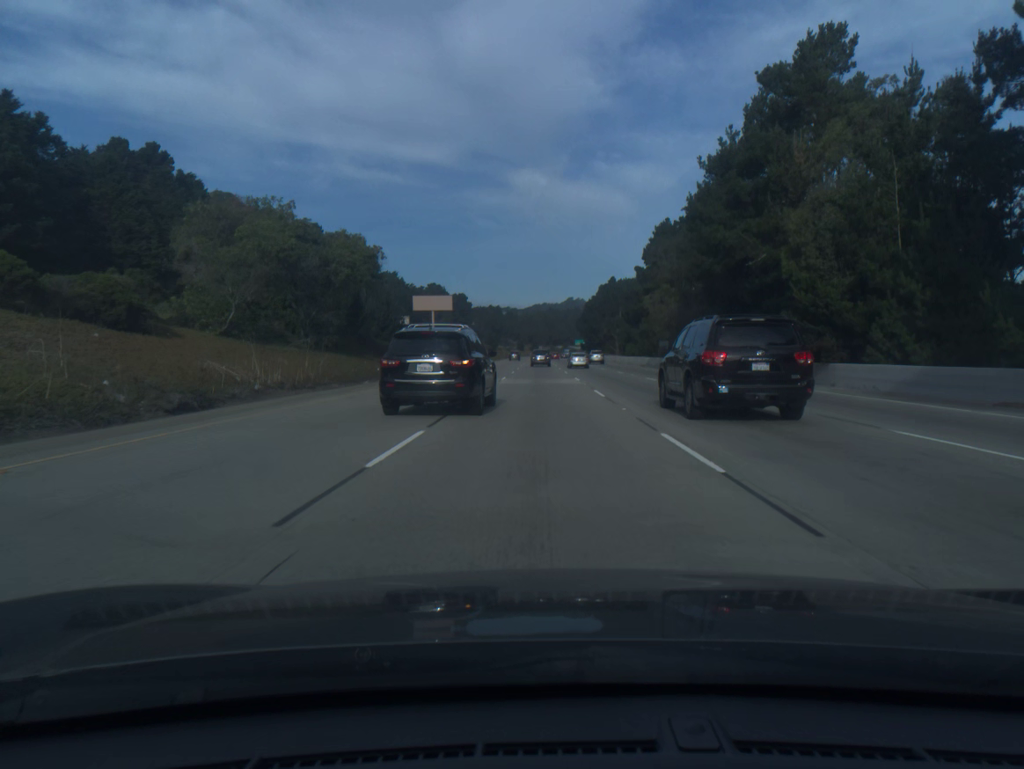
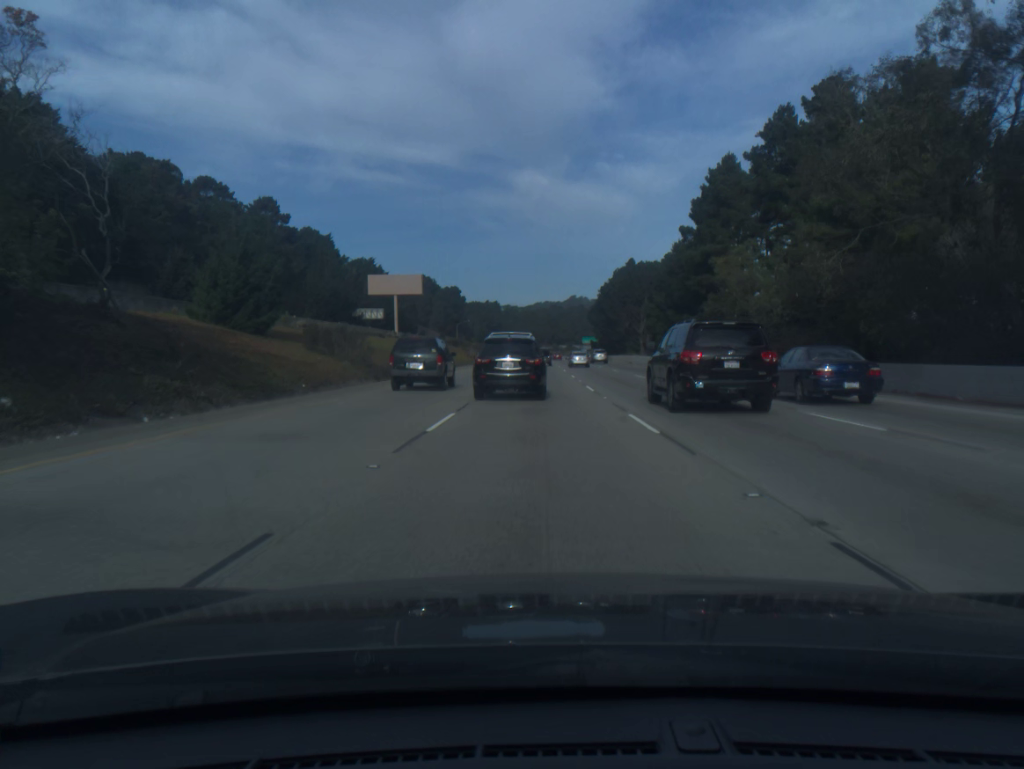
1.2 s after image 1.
(-0.1, +39.4) m; 0°
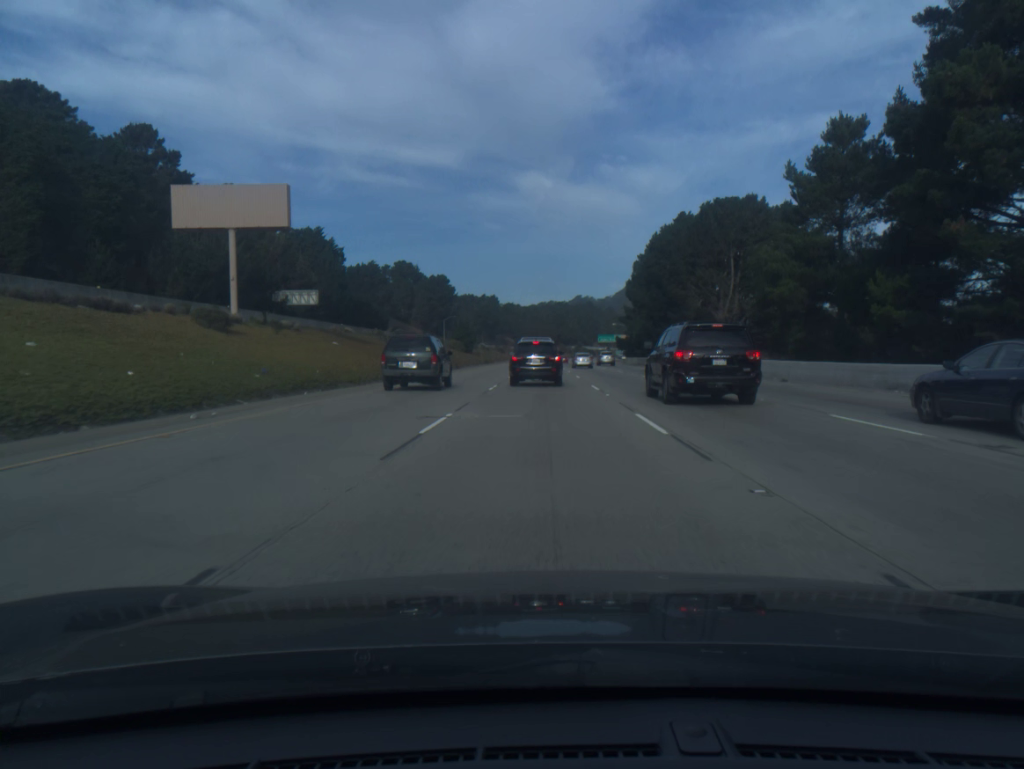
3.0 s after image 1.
(-0.1, +59.3) m; 0°
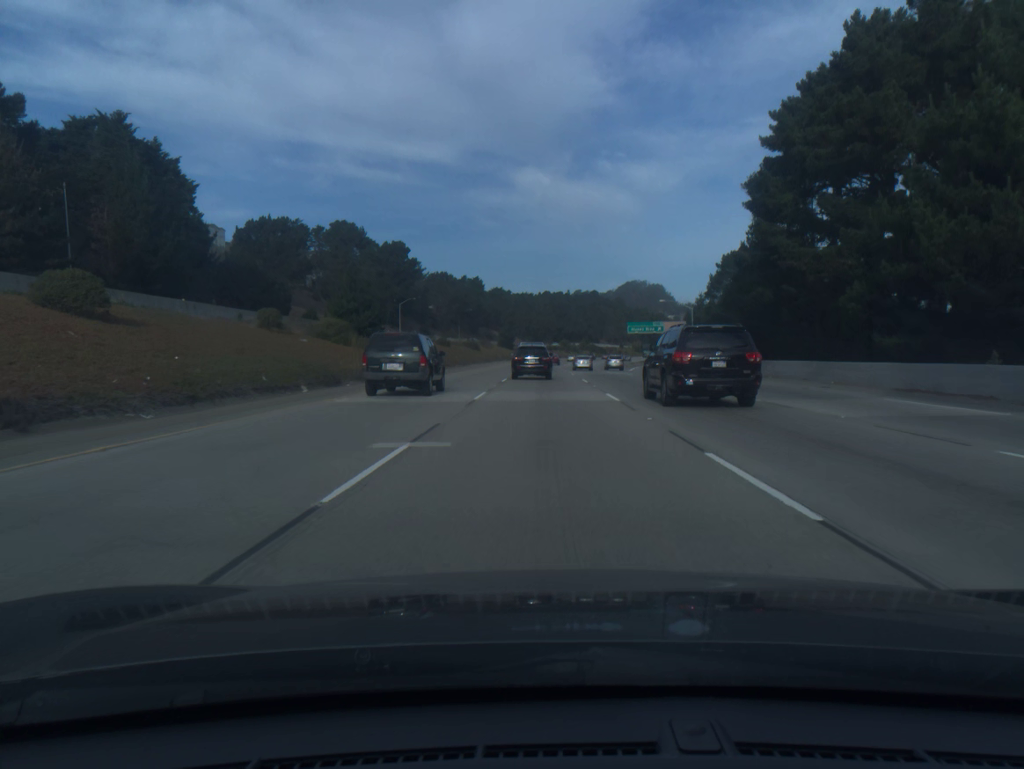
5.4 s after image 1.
(+0.1, +78.8) m; 0°
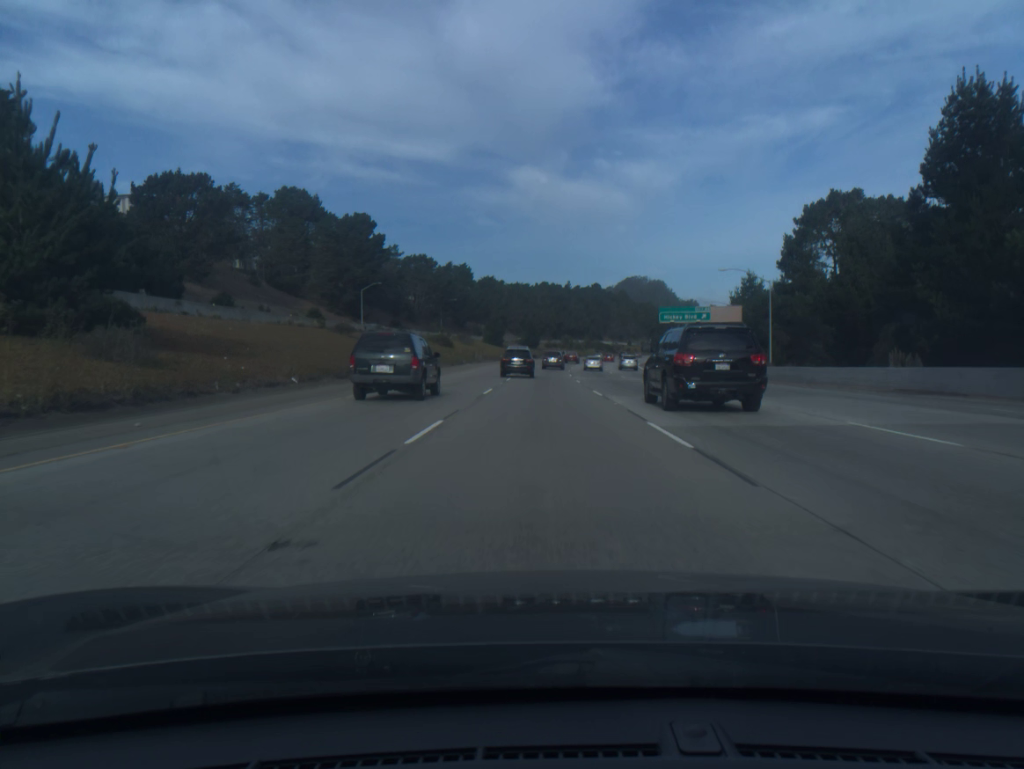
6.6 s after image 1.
(+0.1, +39.2) m; 0°
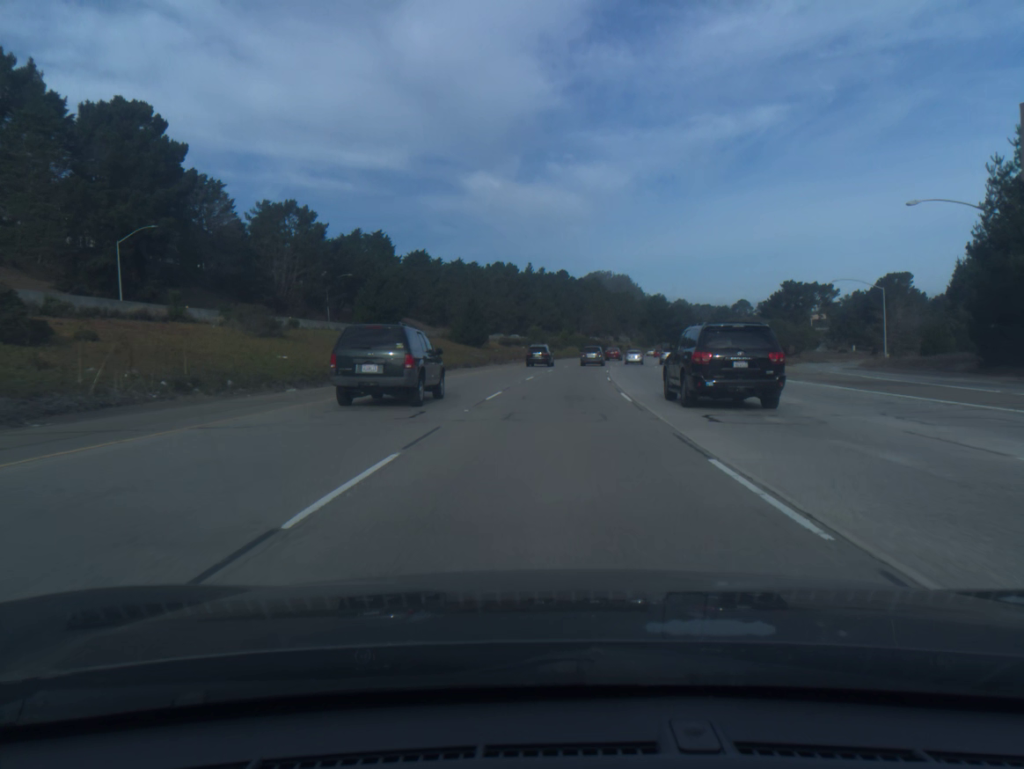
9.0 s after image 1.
(+1.0, +78.1) m; +3°
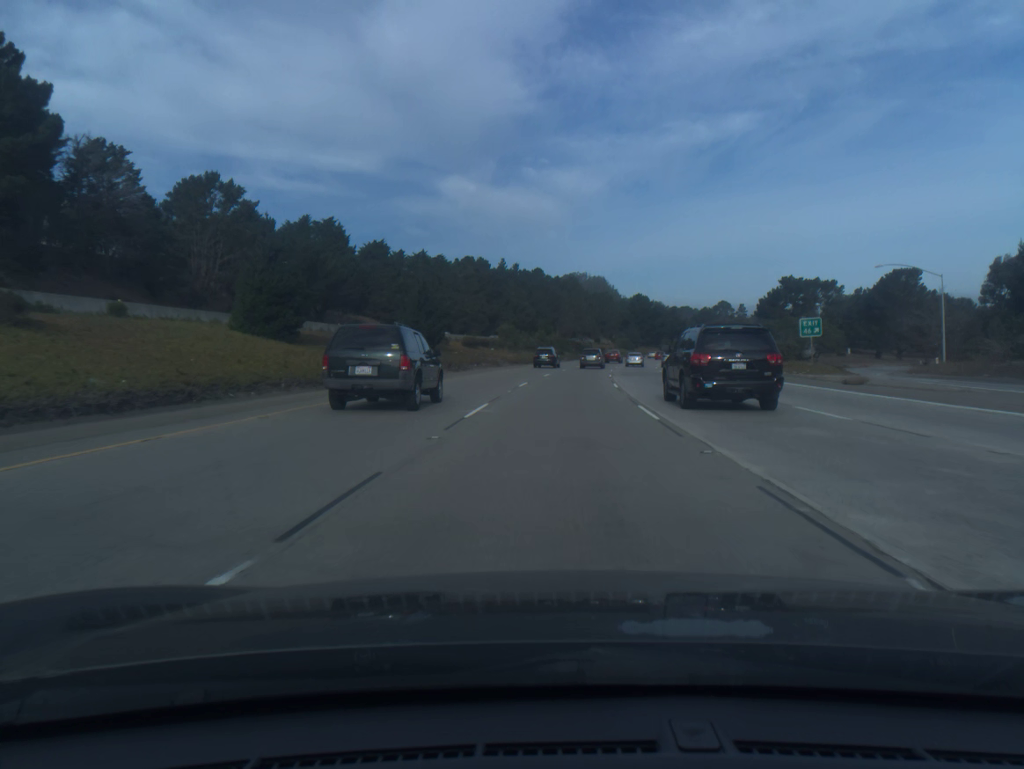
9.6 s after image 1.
(+0.3, +19.4) m; +2°
